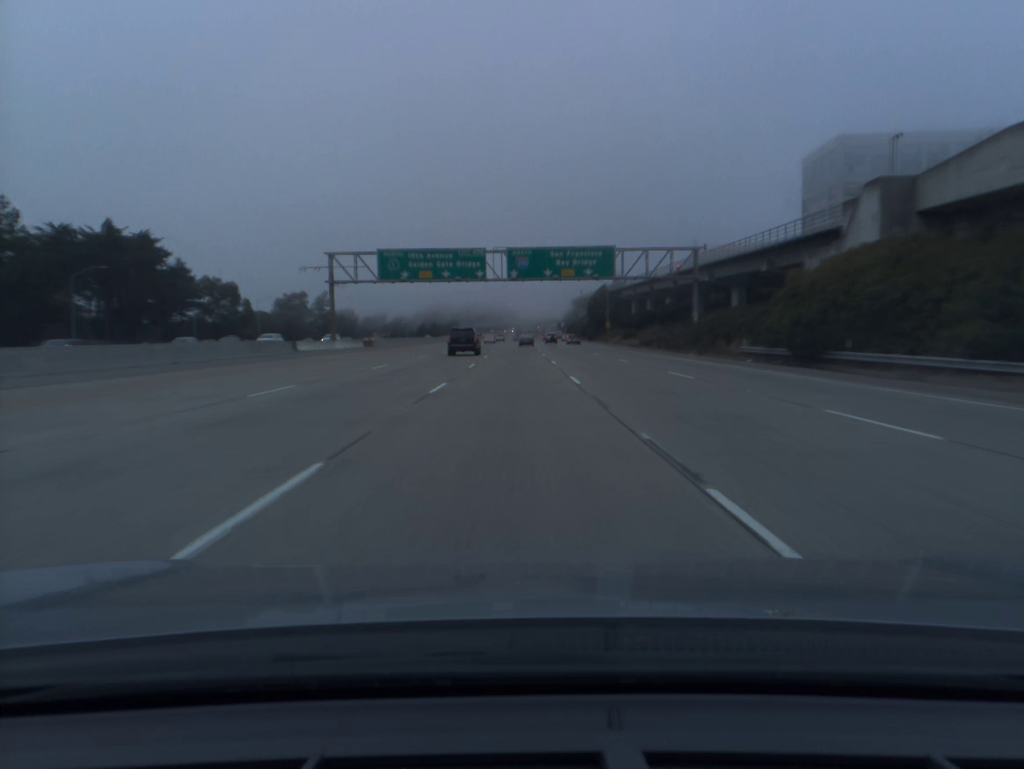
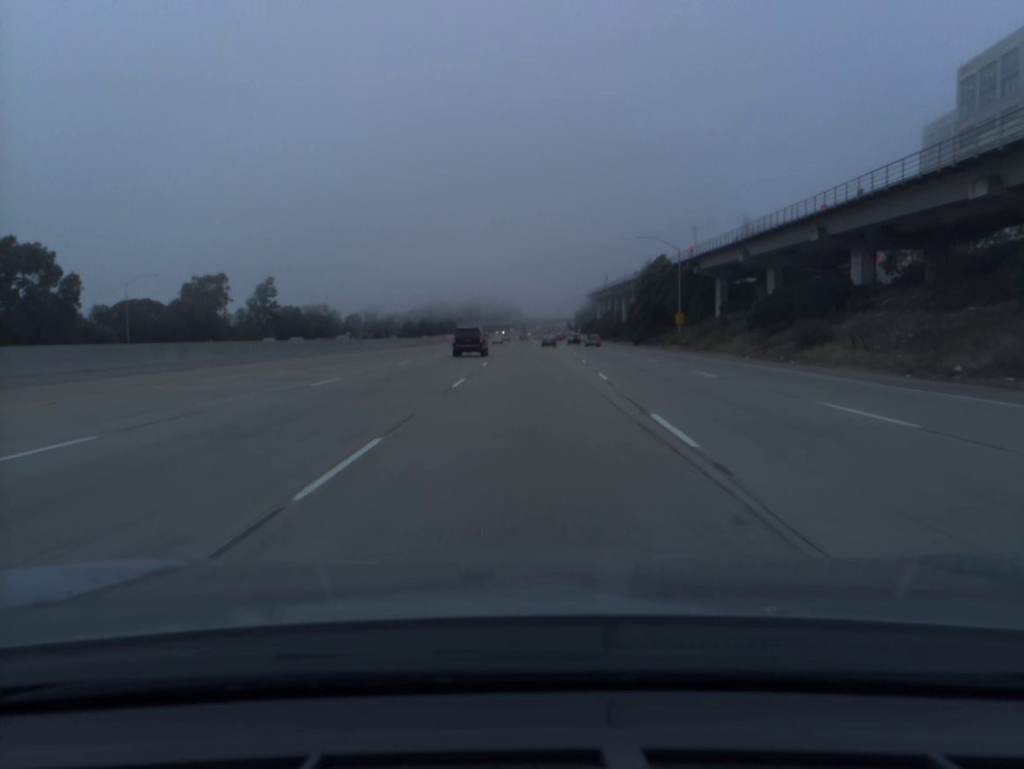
(-0.6, +69.4) m; 0°
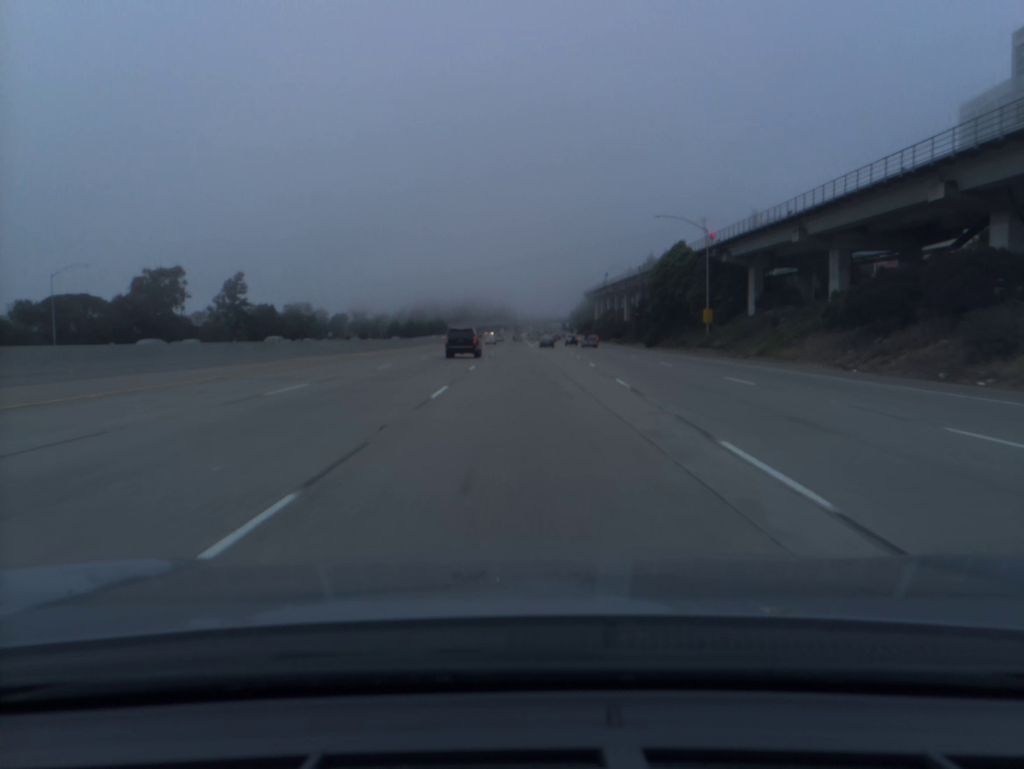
(+0.1, +17.8) m; 0°
